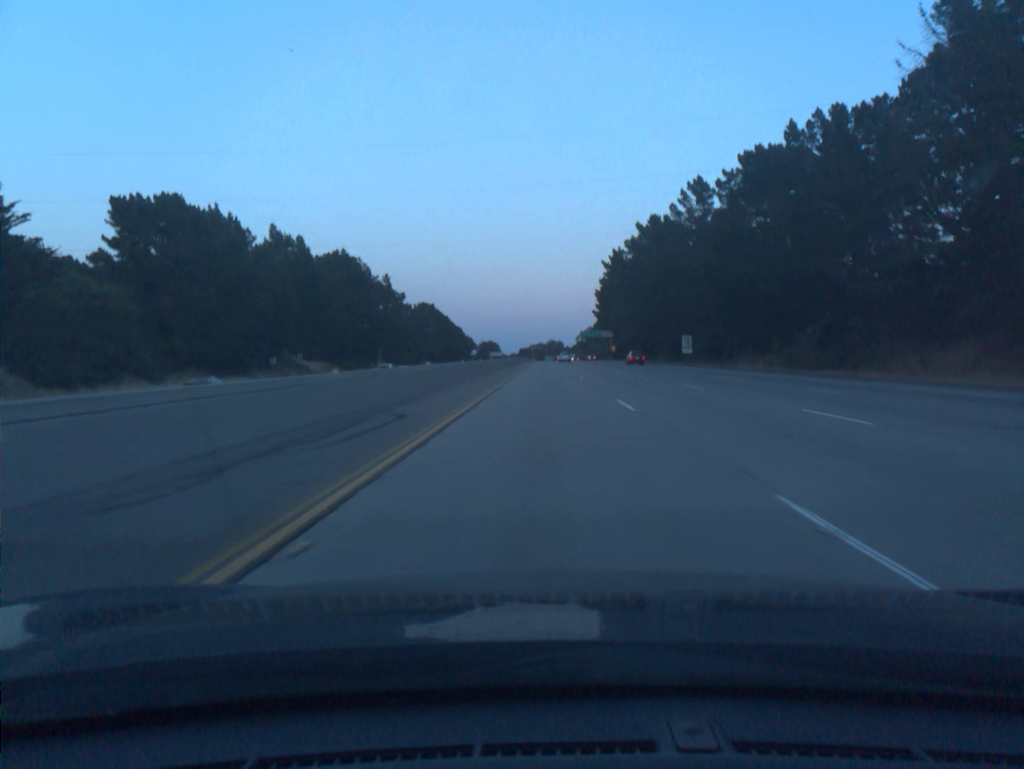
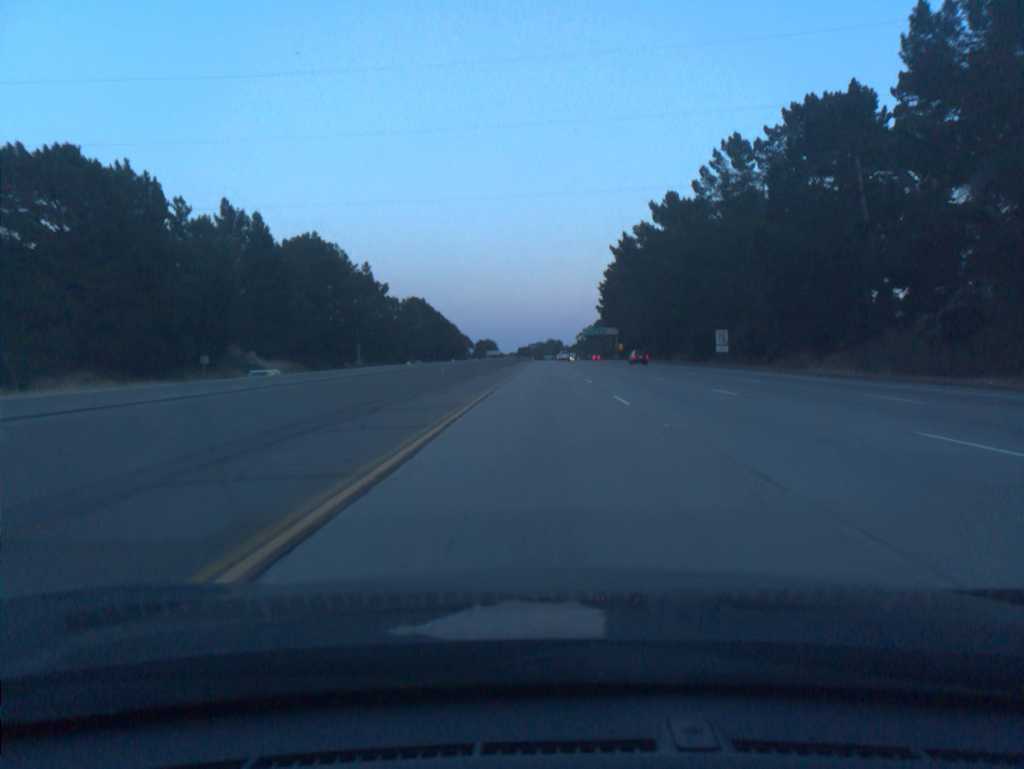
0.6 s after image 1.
(0.0, +19.7) m; 0°
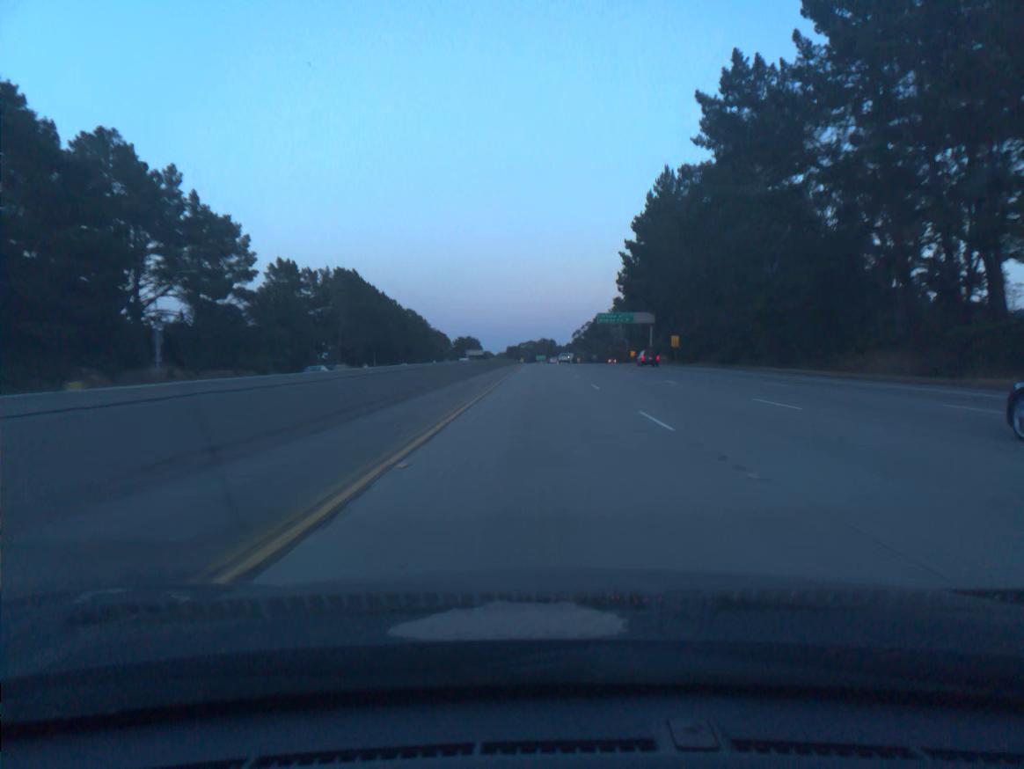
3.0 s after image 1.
(+0.4, +78.7) m; +1°
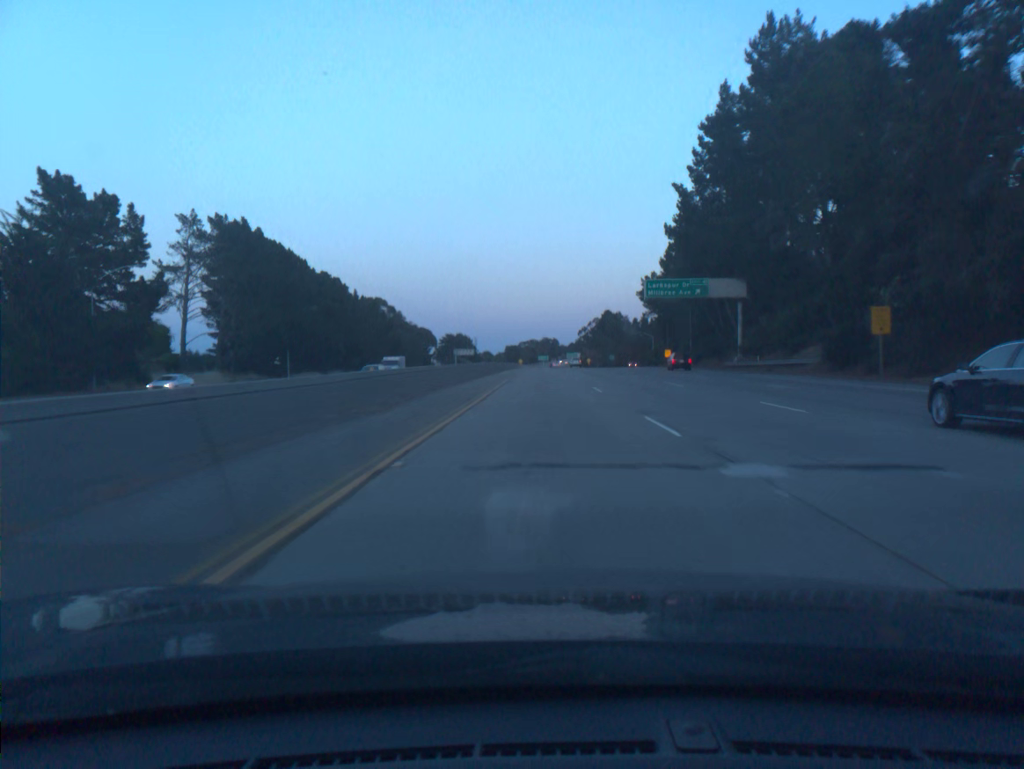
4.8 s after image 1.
(0.0, +58.9) m; 0°
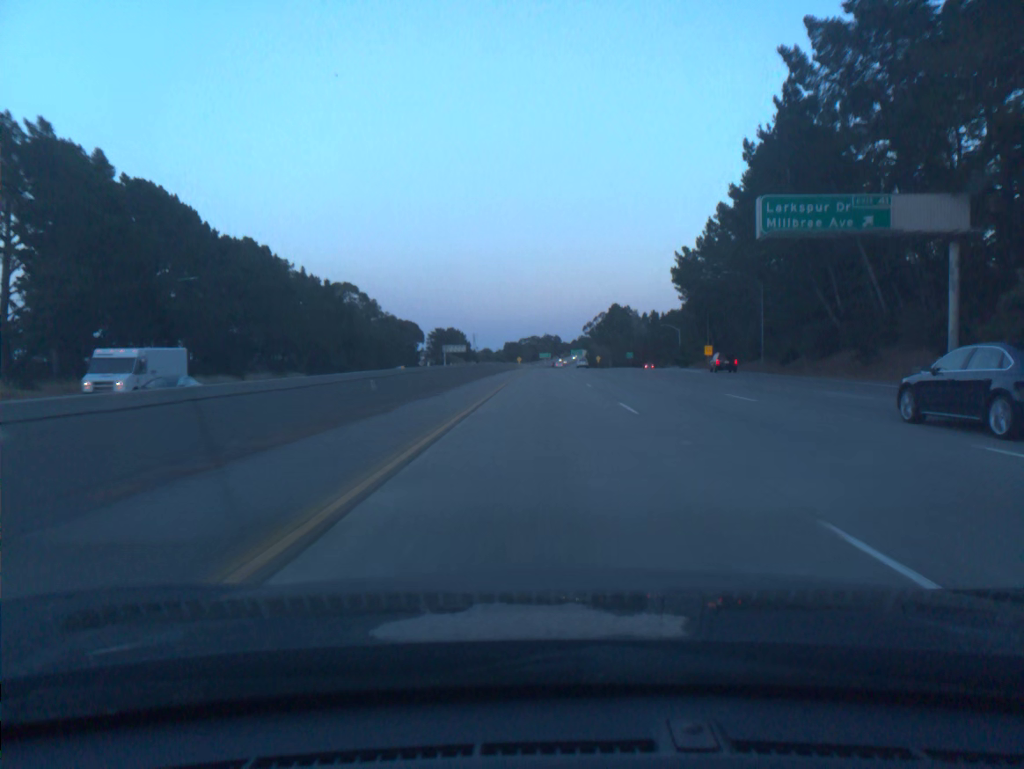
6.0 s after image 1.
(0.0, +39.3) m; 0°
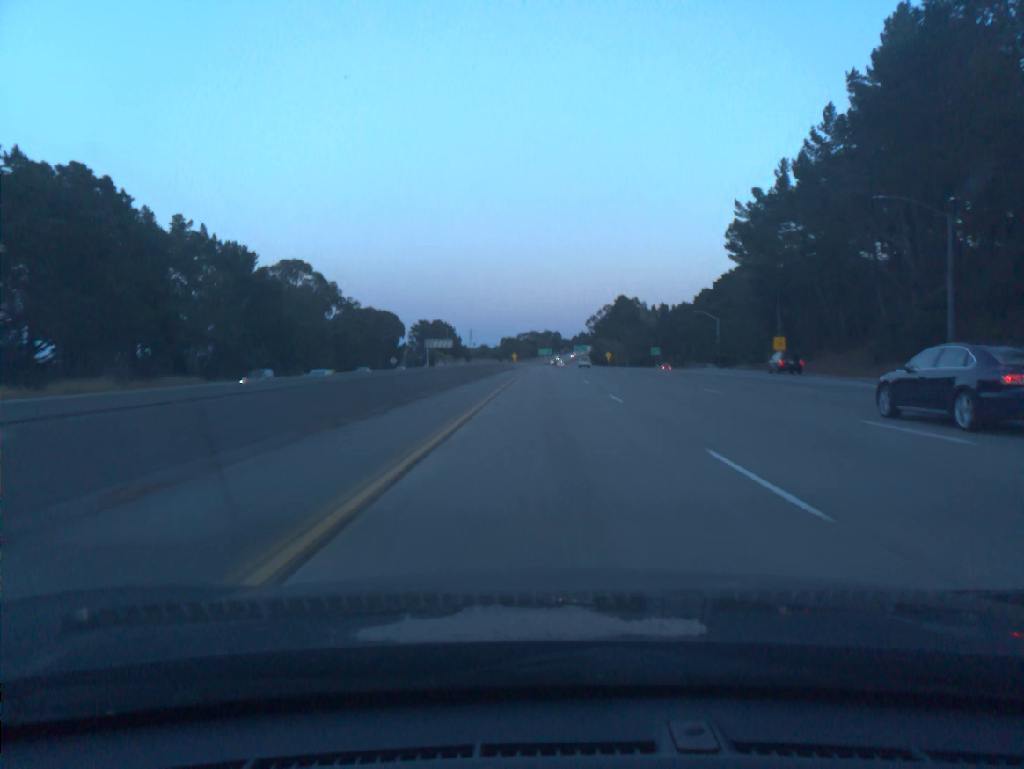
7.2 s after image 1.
(0.0, +39.4) m; 0°
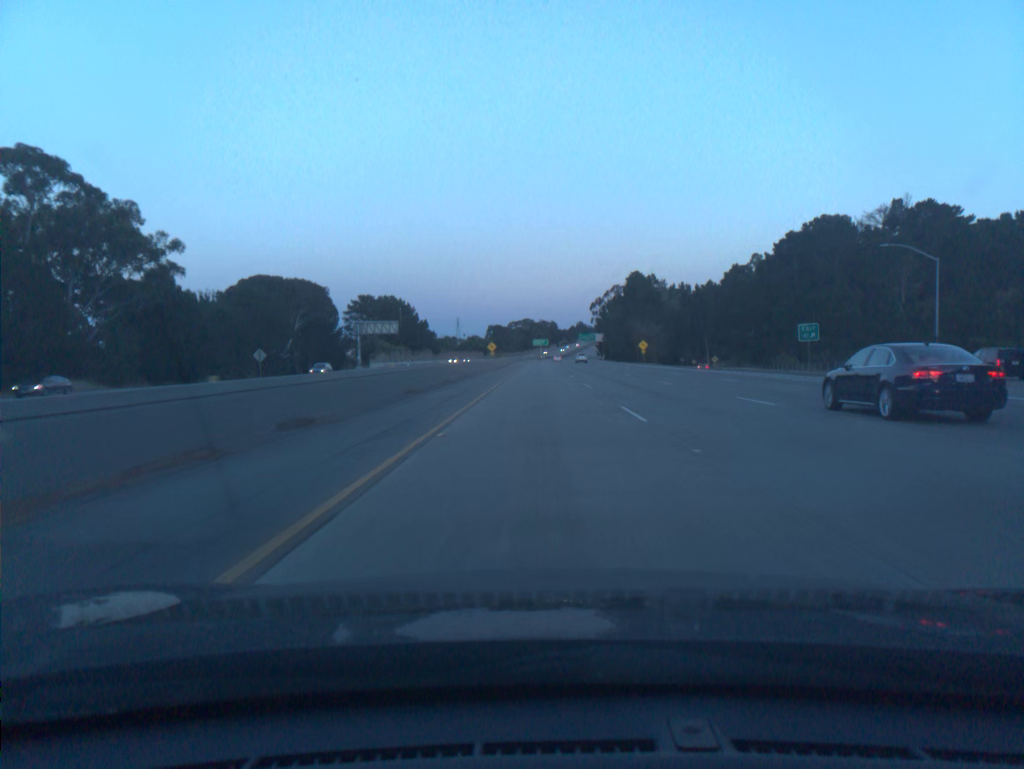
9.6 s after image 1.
(+0.4, +79.1) m; 0°
